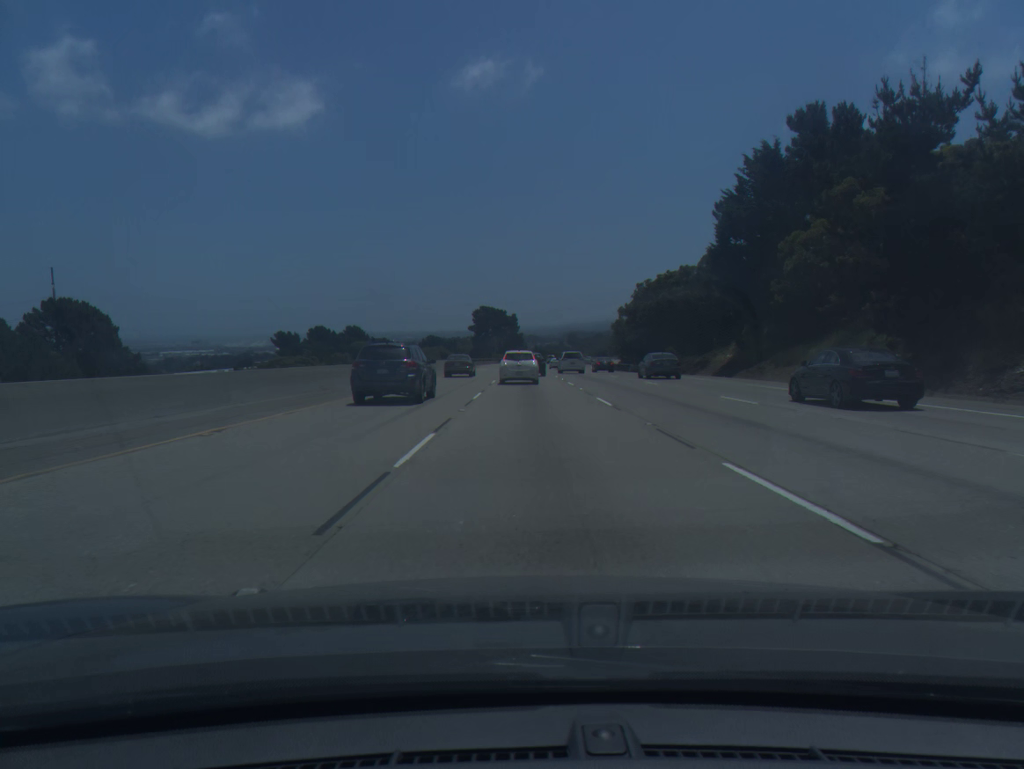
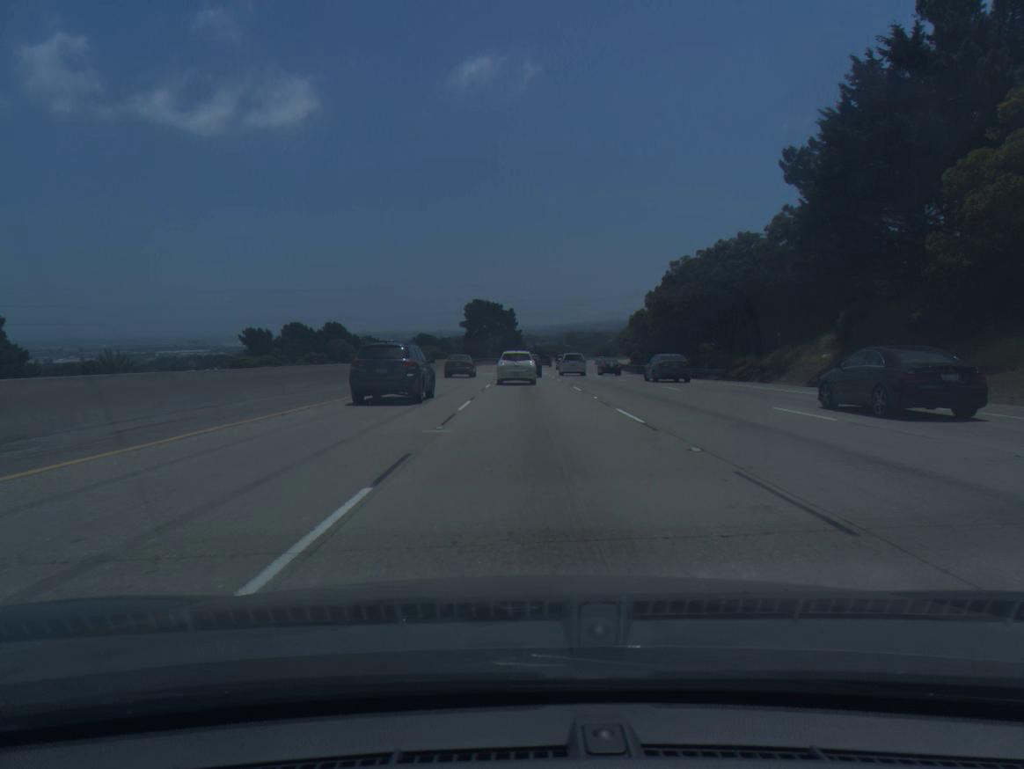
(0.0, +19.8) m; 0°
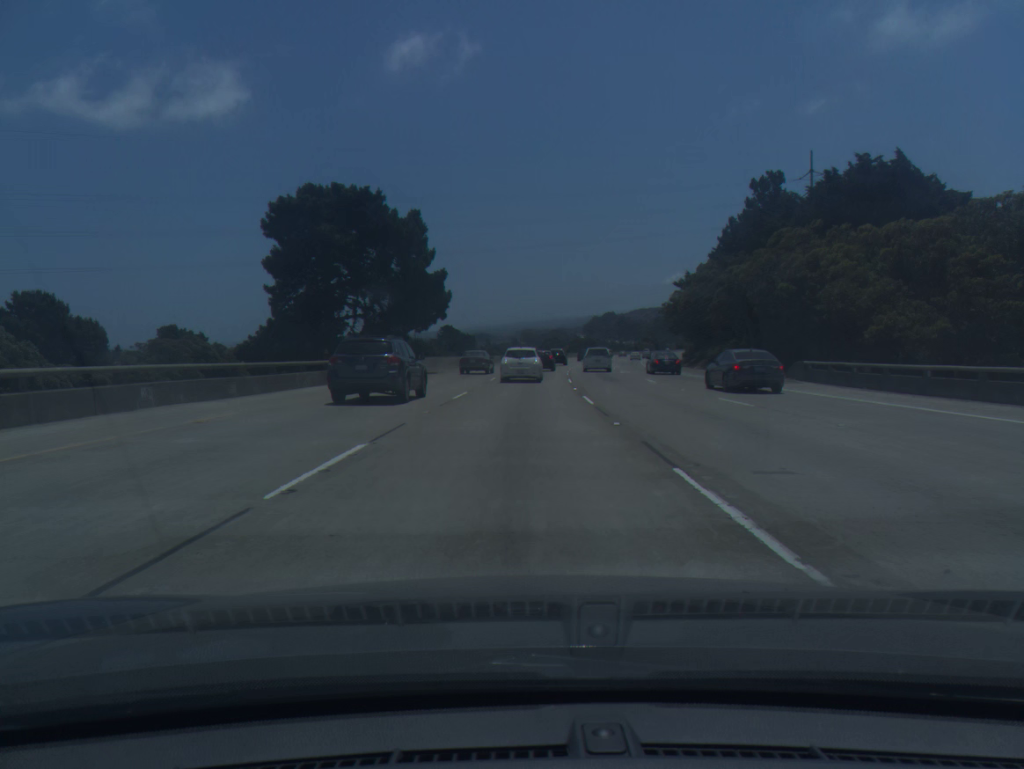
(+1.7, +98.9) m; +3°
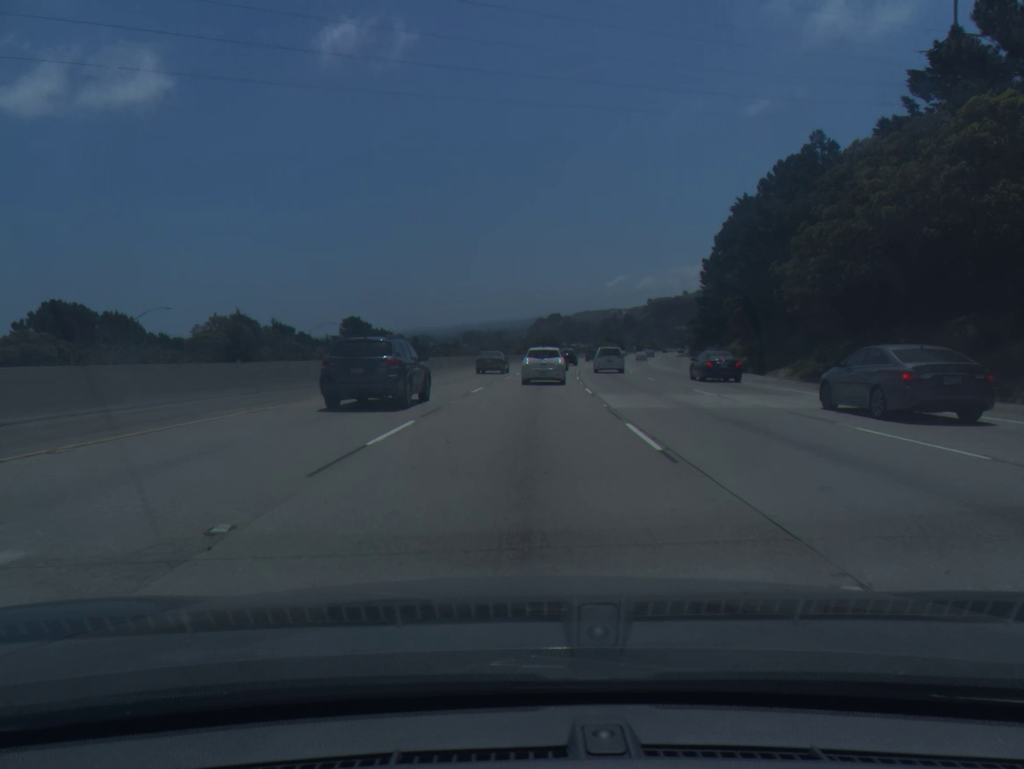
(+2.1, +59.0) m; +4°
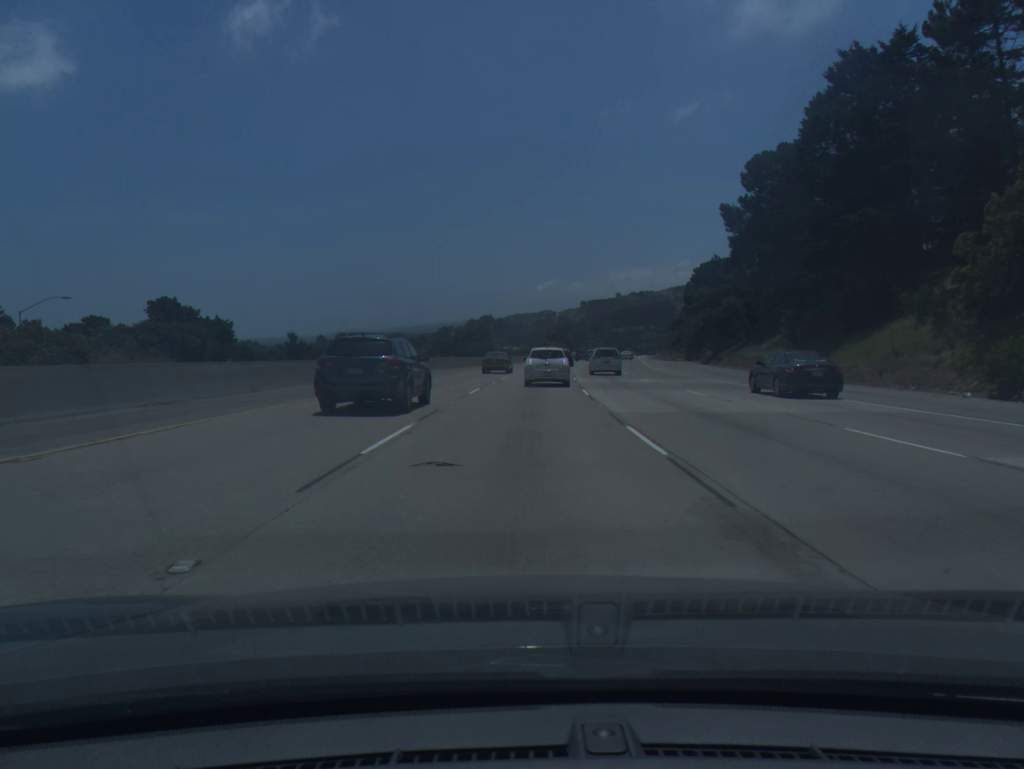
(+2.6, +58.6) m; +5°
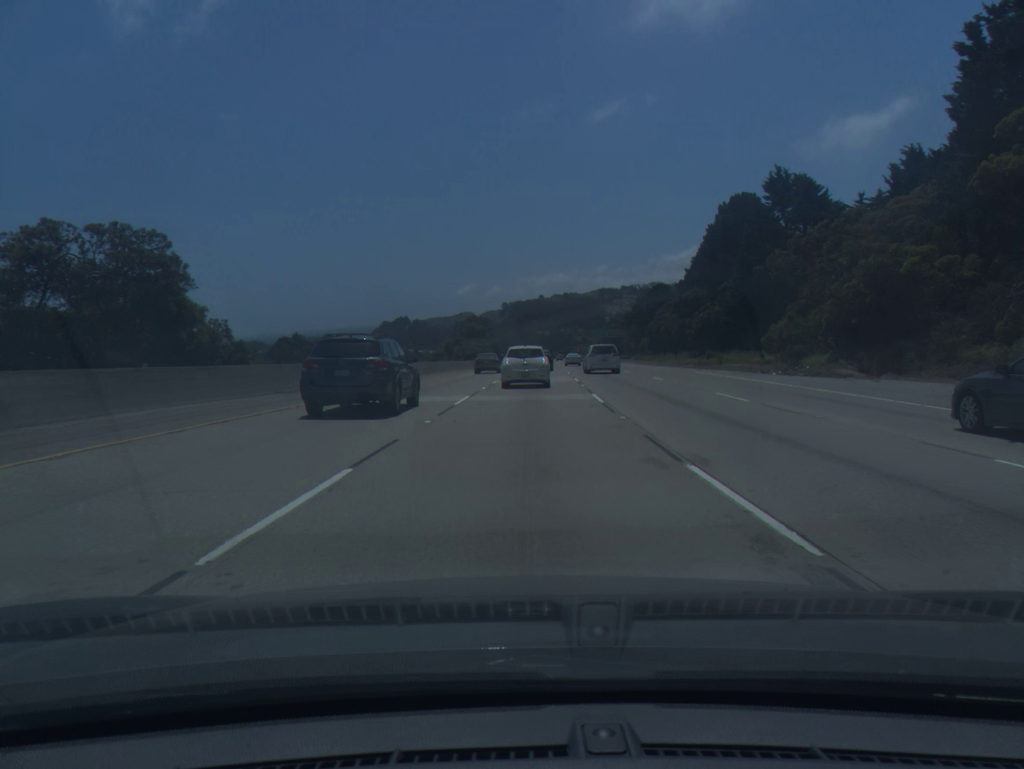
(+4.0, +77.9) m; +6°
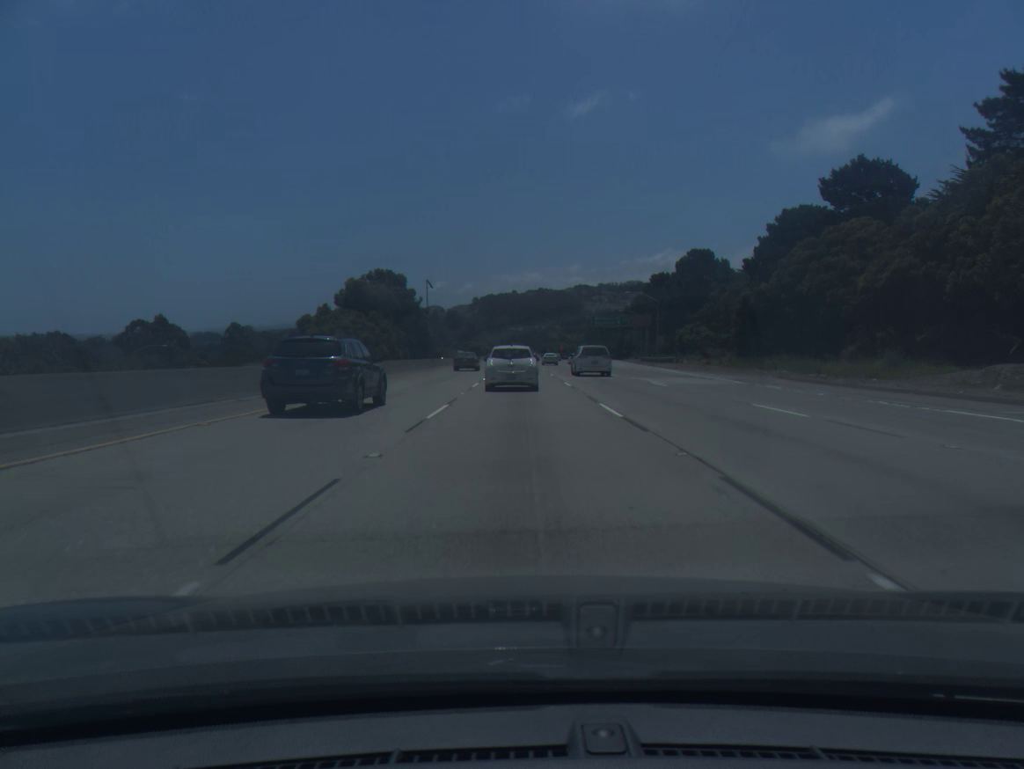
(+2.3, +77.8) m; +2°
